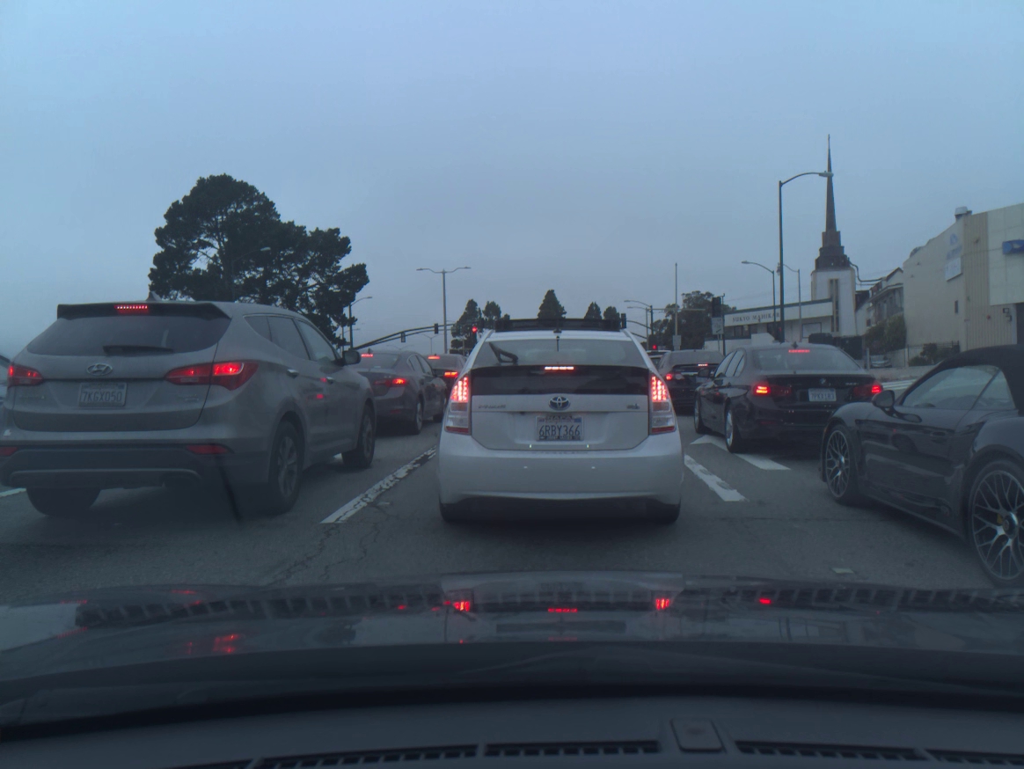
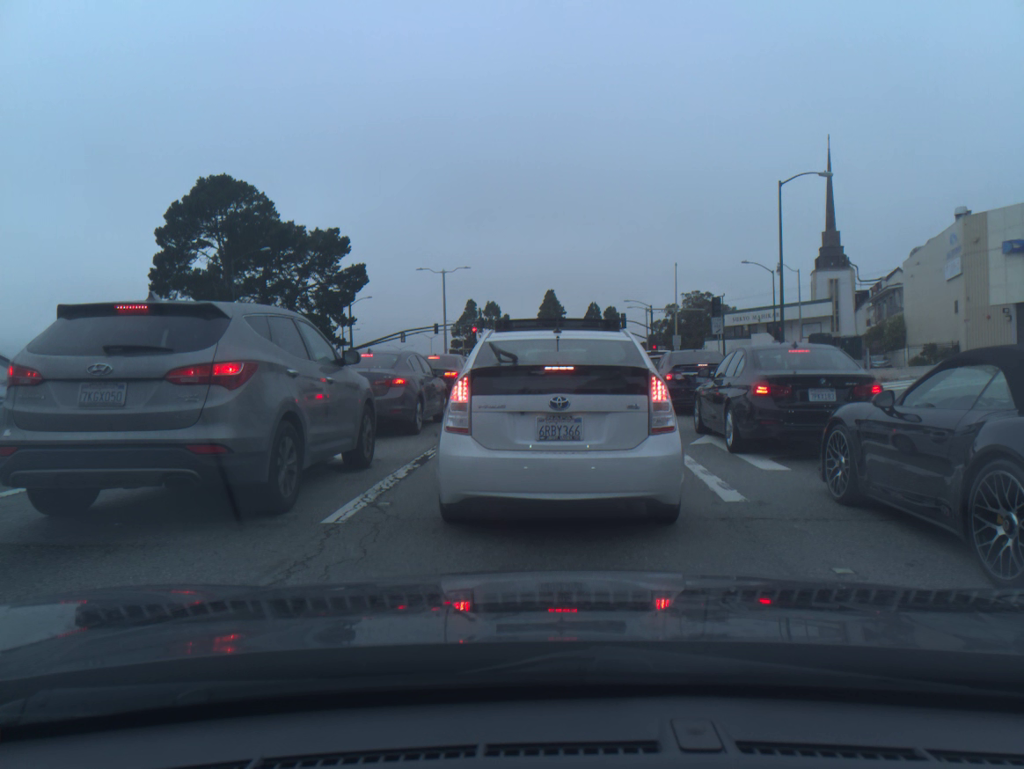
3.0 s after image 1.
(0.0, +0.2) m; 0°
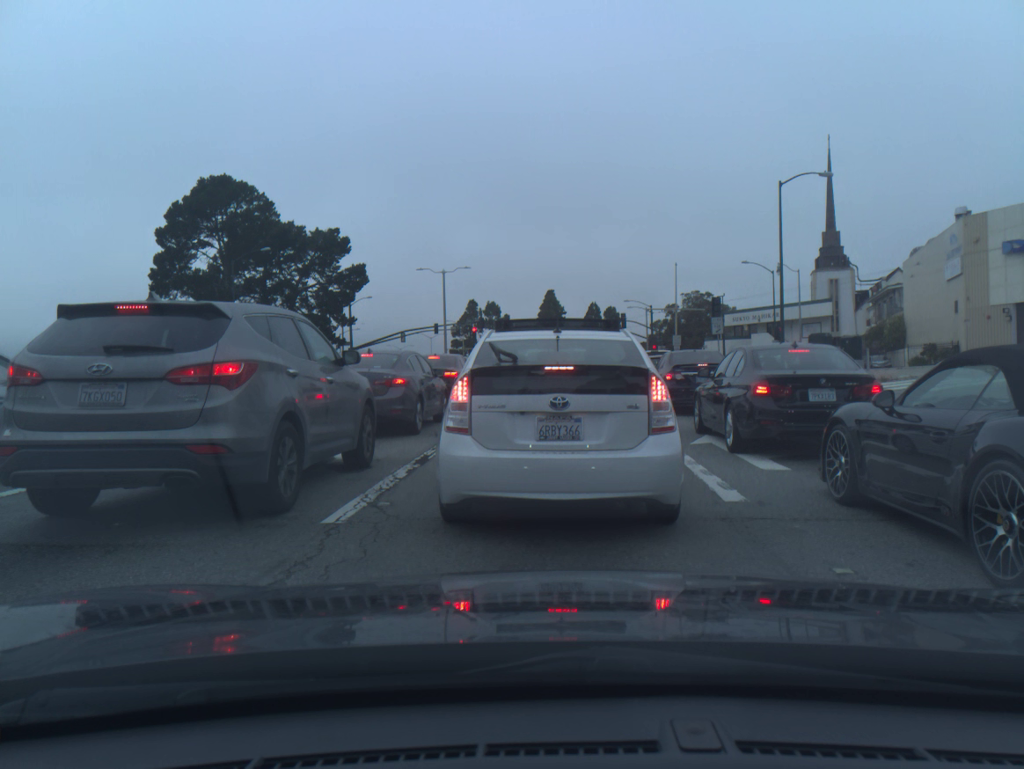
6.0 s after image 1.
(0.0, 0.0) m; 0°
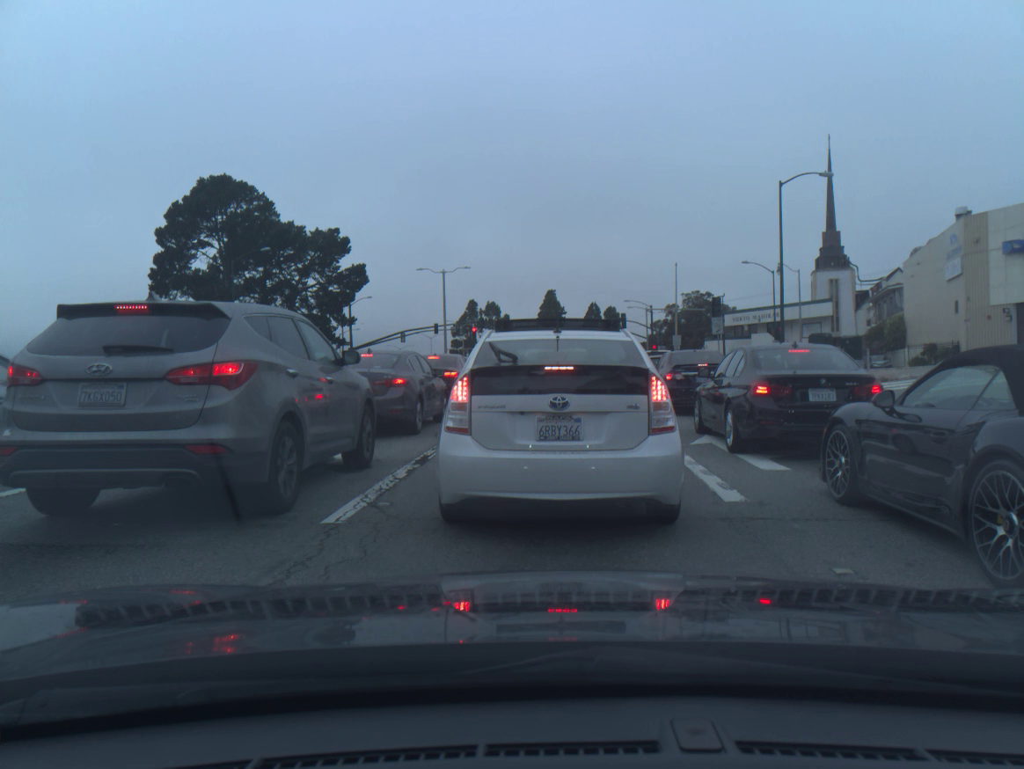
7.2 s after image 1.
(0.0, 0.0) m; 0°
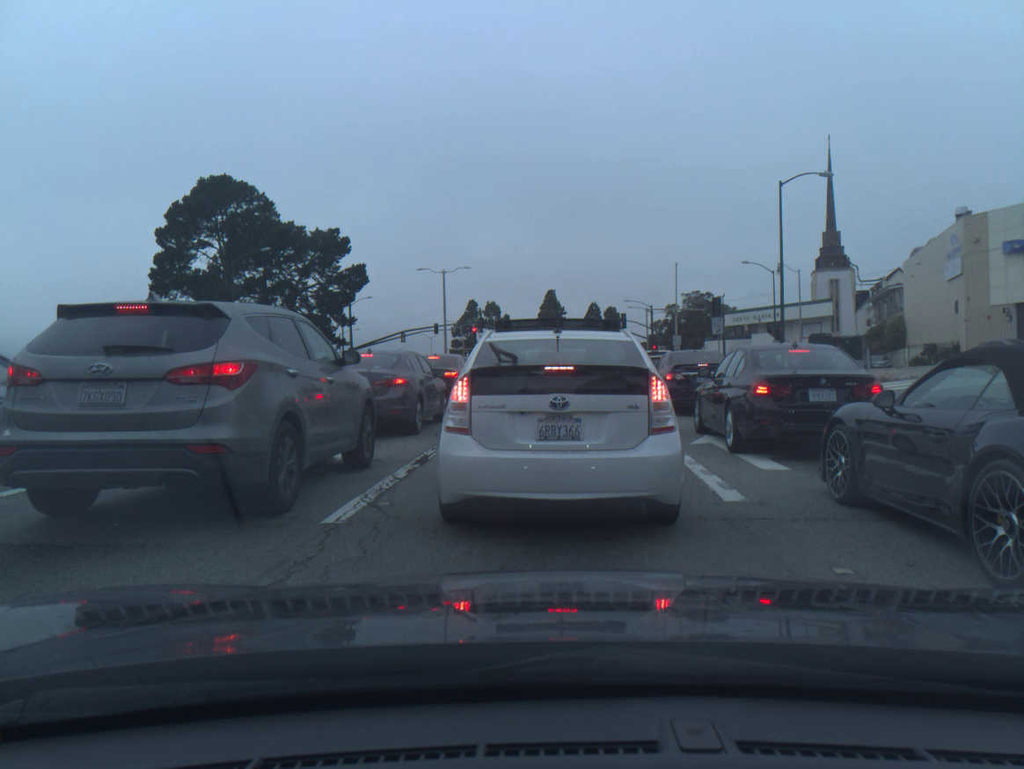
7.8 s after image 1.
(0.0, 0.0) m; 0°
